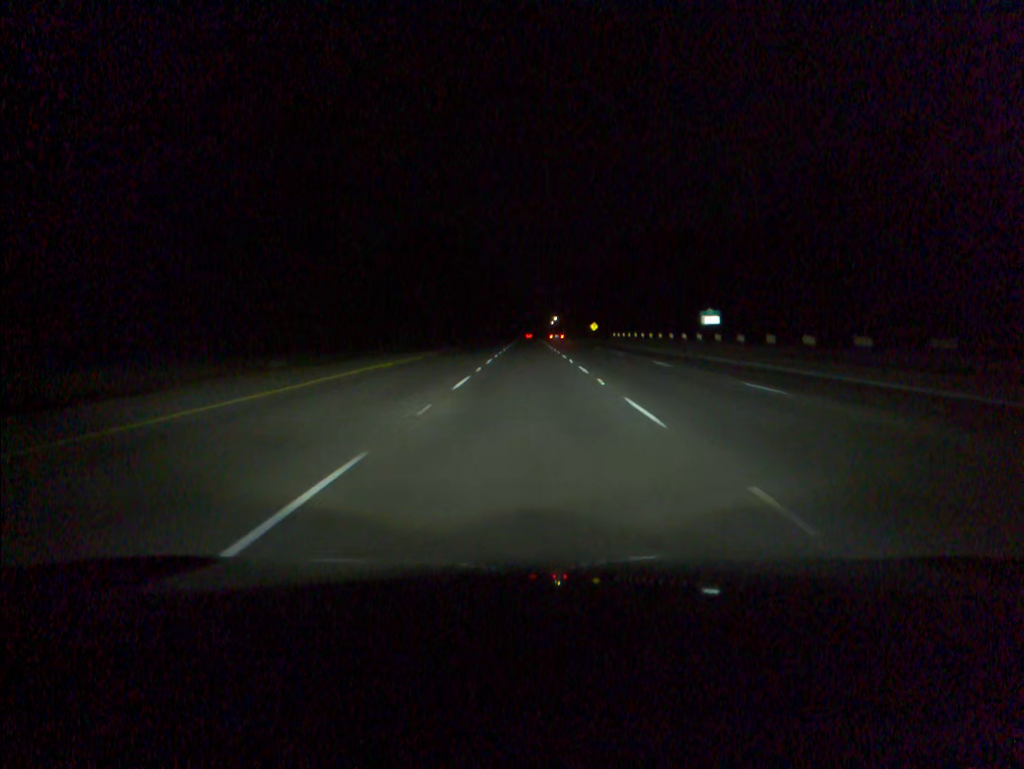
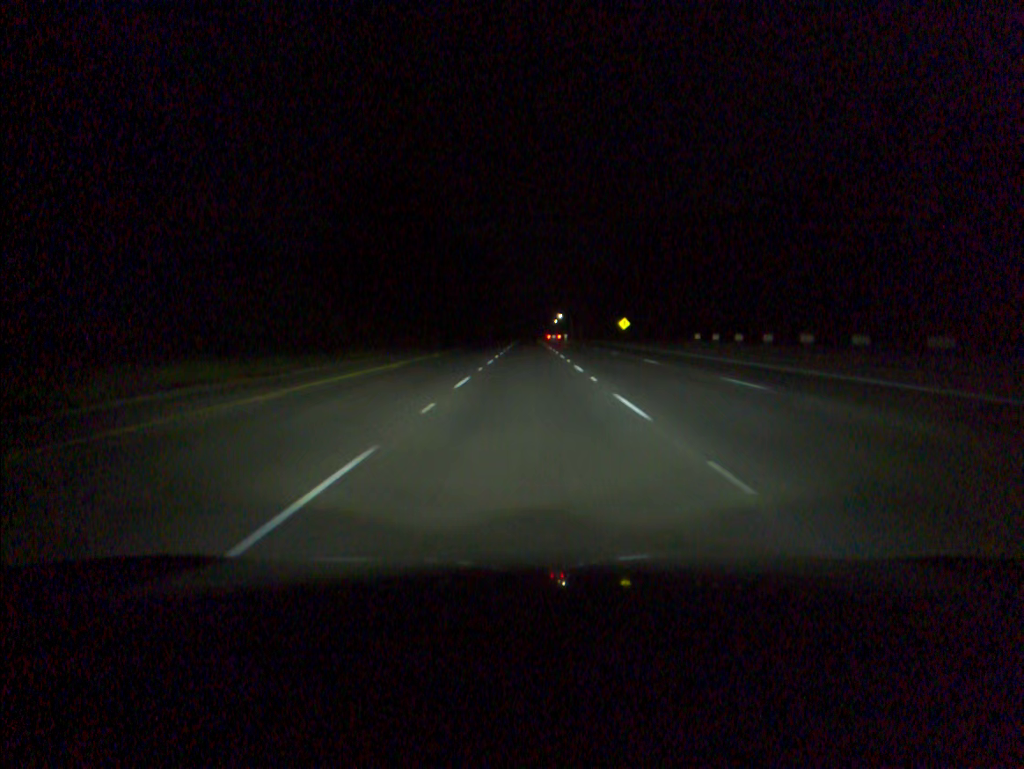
(0.0, +57.1) m; 0°
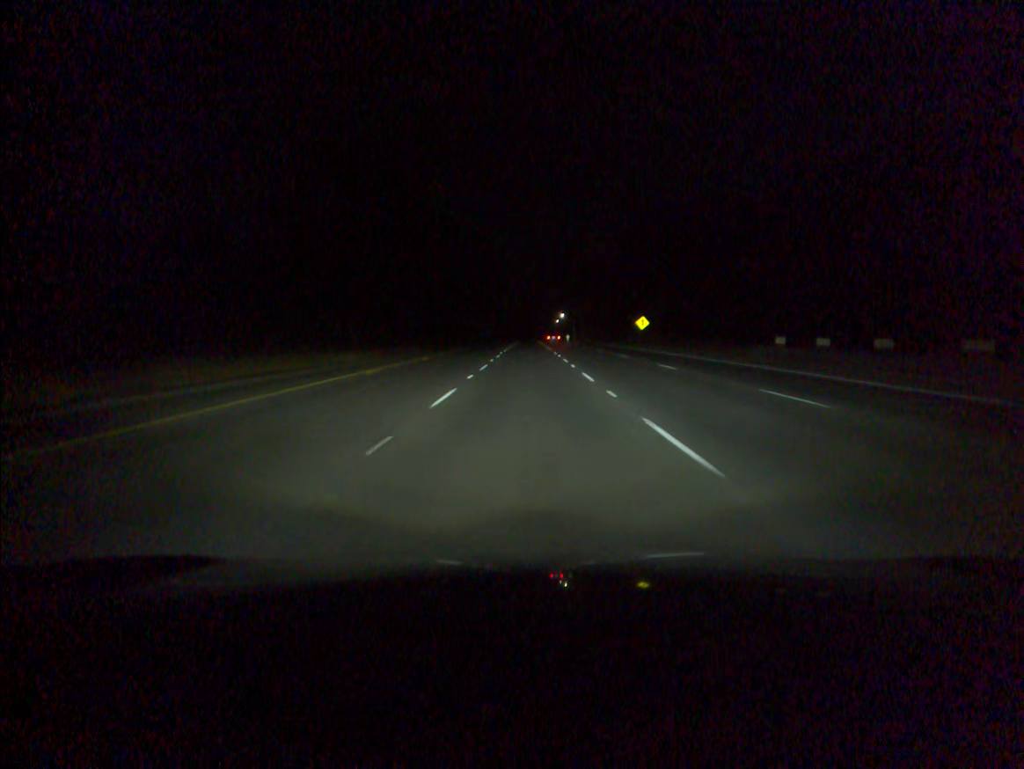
(0.0, +19.1) m; 0°
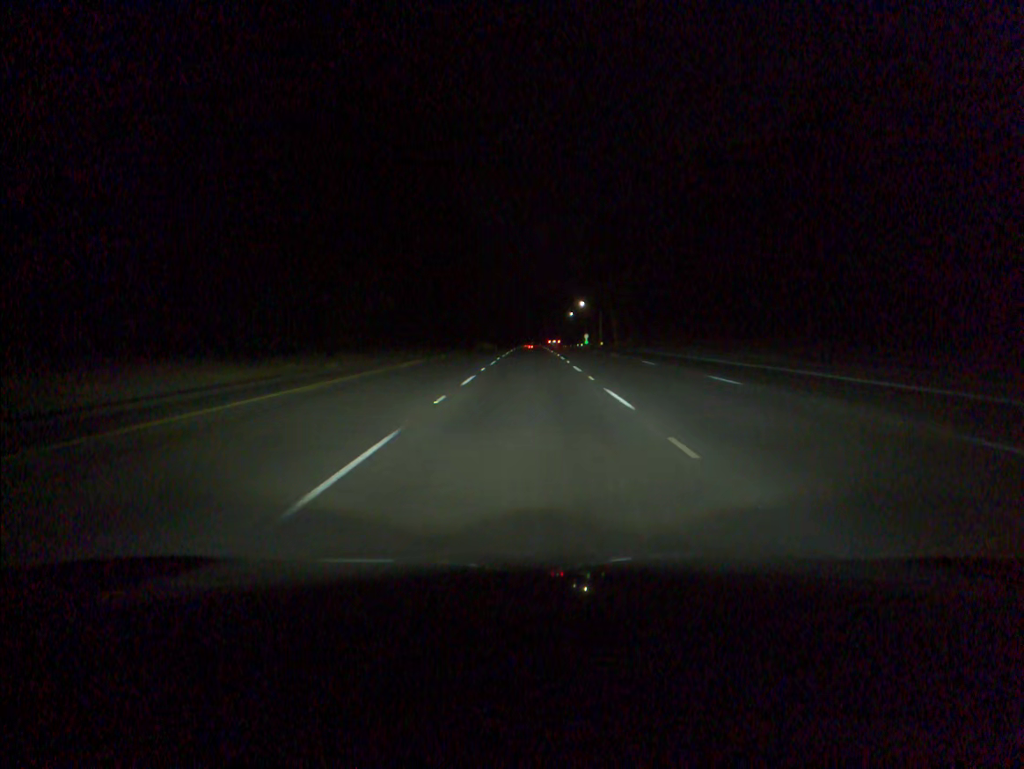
(-0.1, +95.5) m; 0°
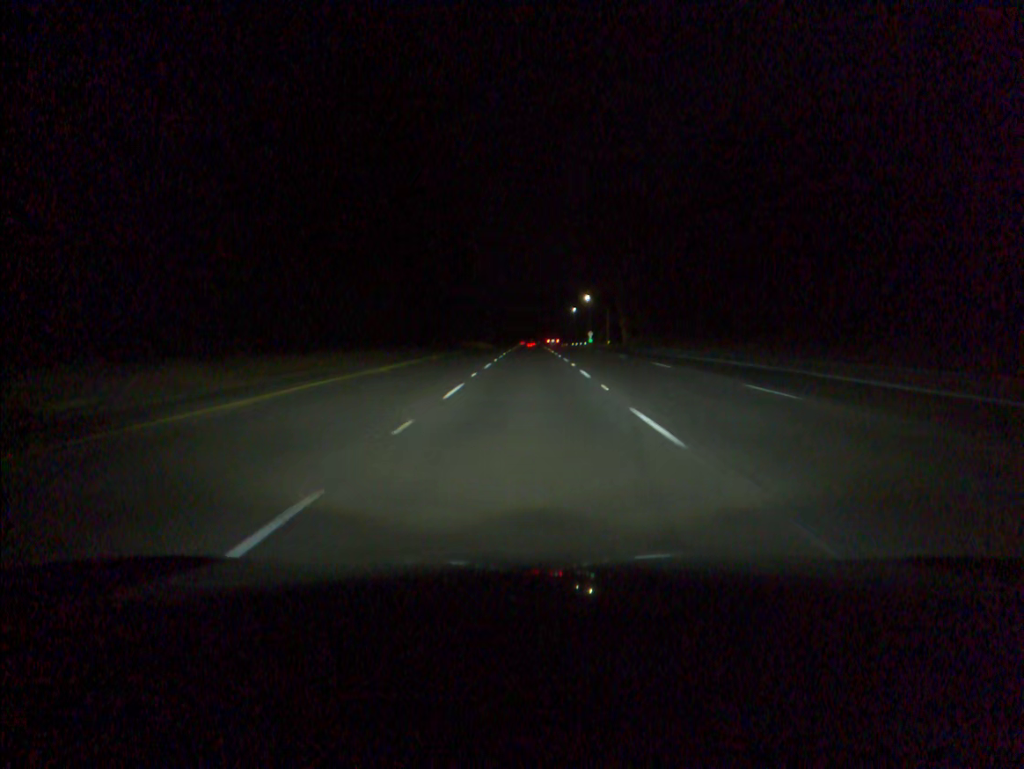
(0.0, +19.1) m; 0°
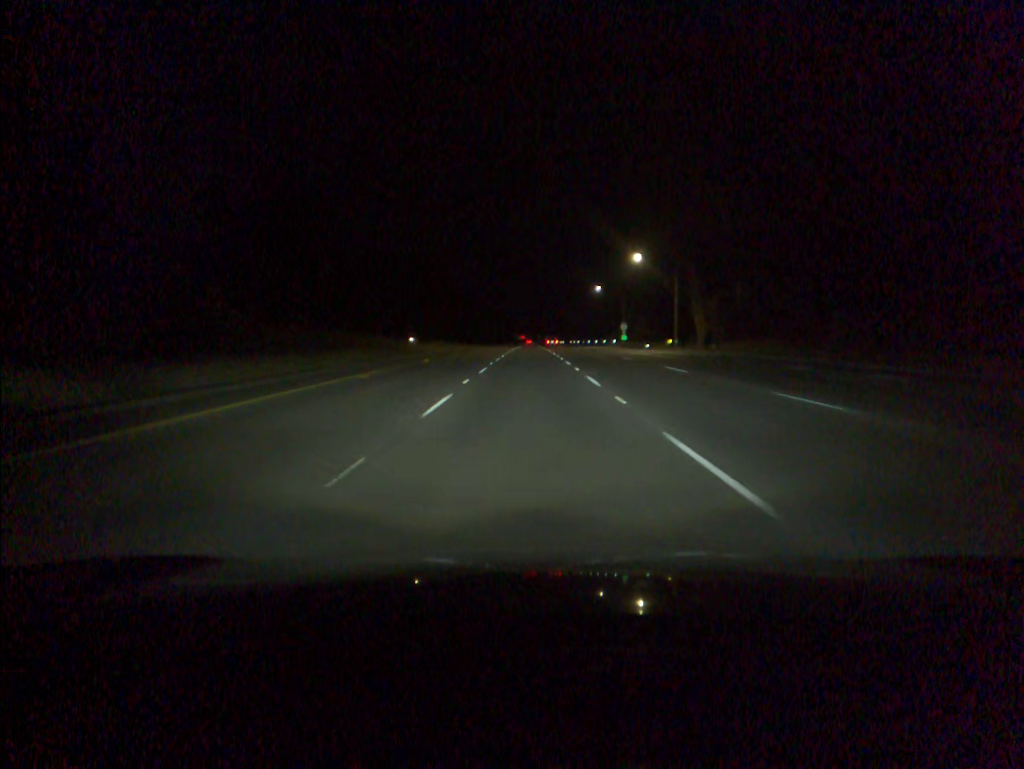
(+0.1, +76.4) m; 0°
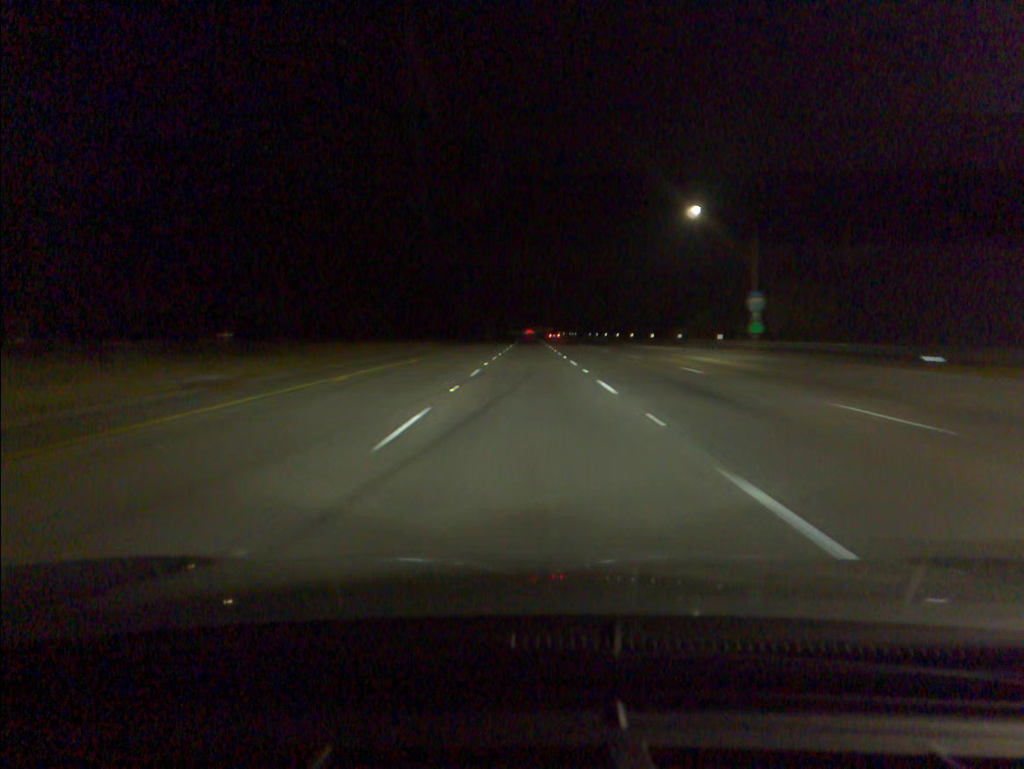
(-0.1, +76.6) m; 0°
